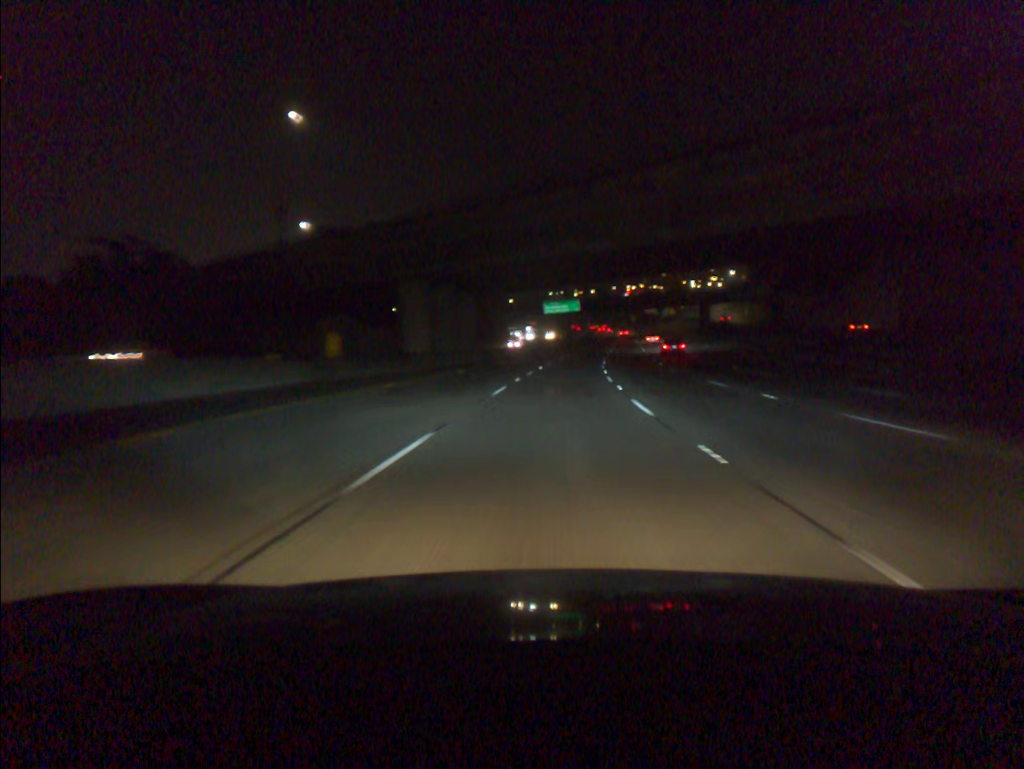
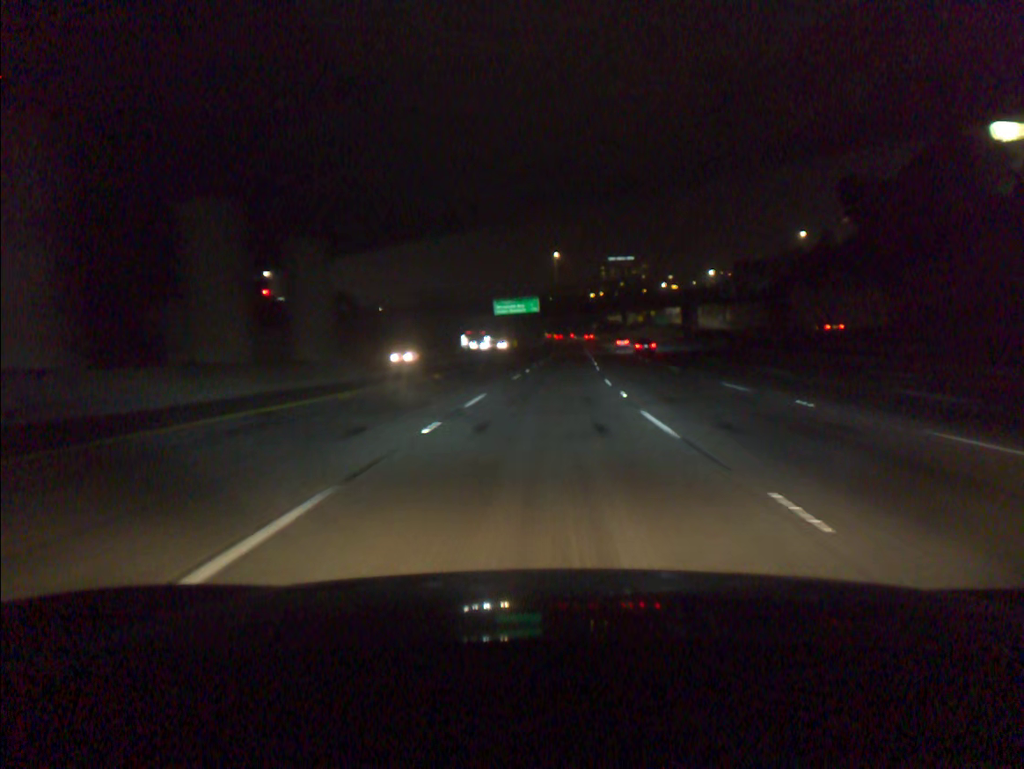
(+1.0, +33.5) m; +3°
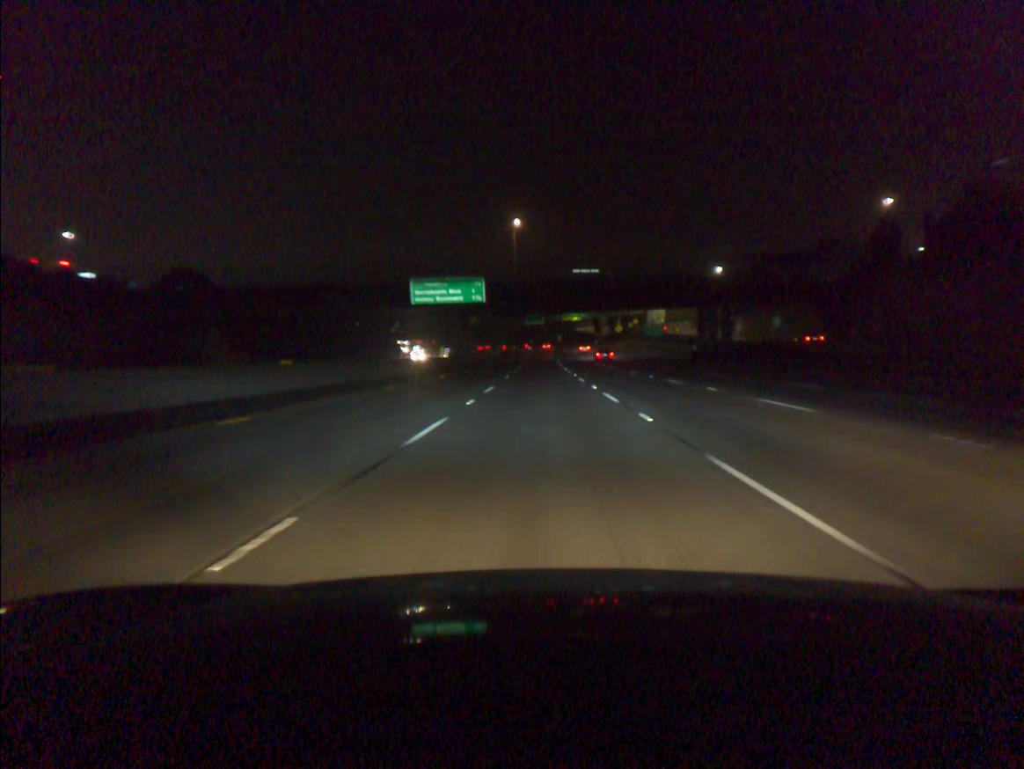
(+1.5, +50.1) m; +3°
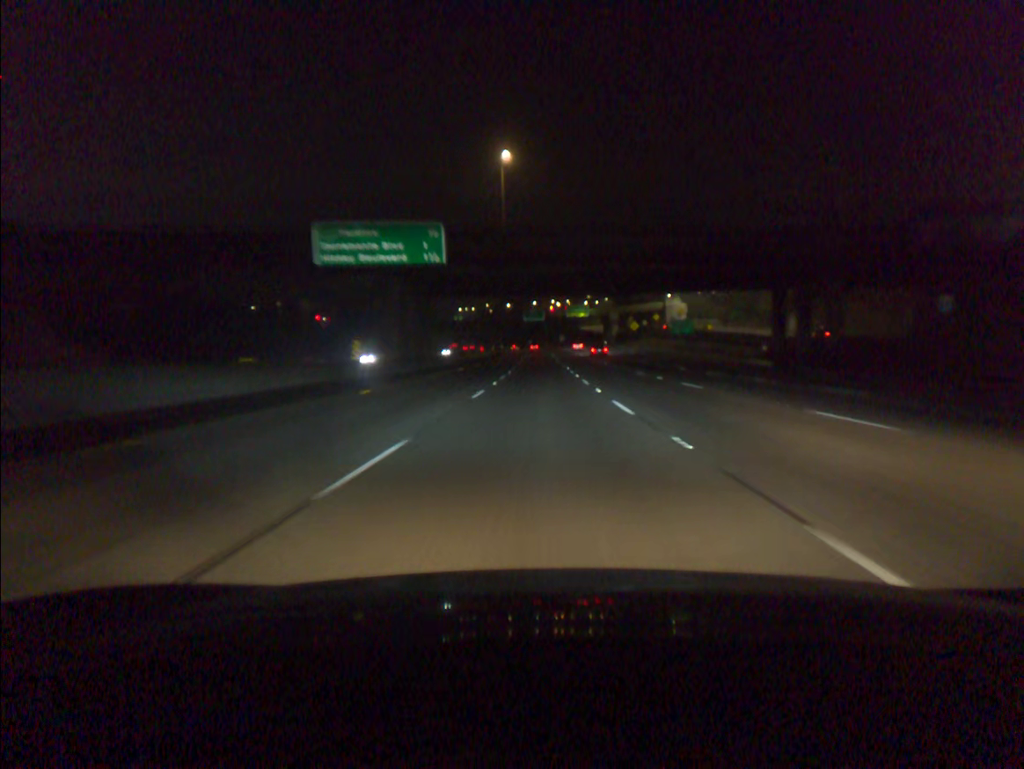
(0.0, +33.2) m; 0°
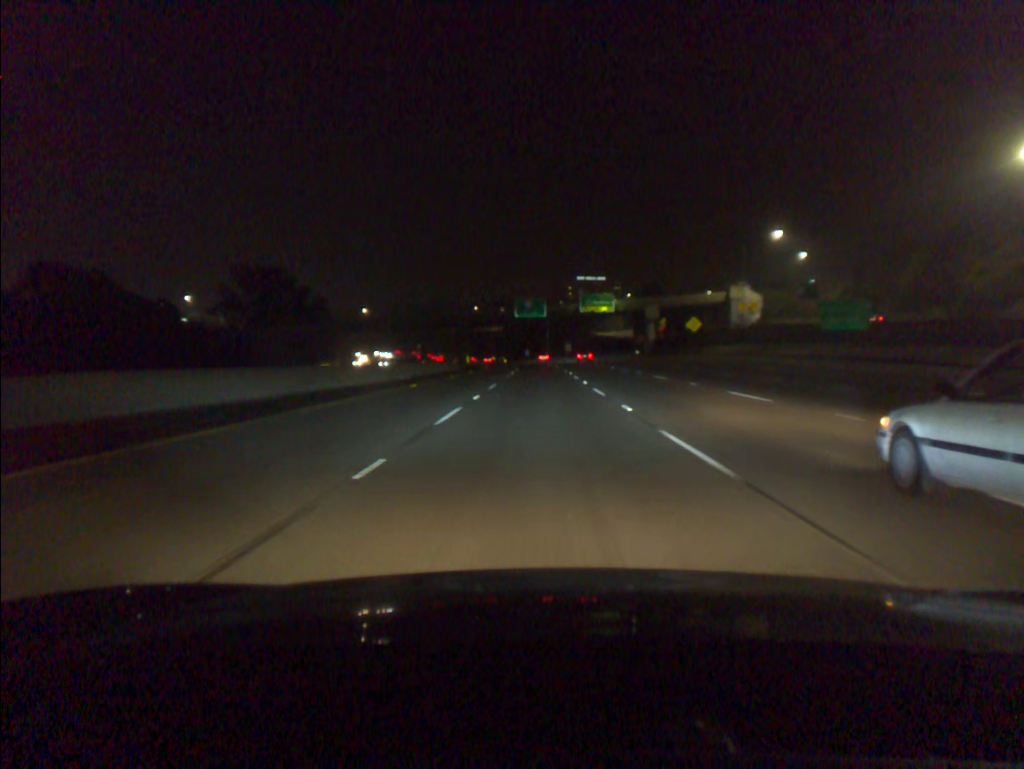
(-0.1, +66.3) m; 0°
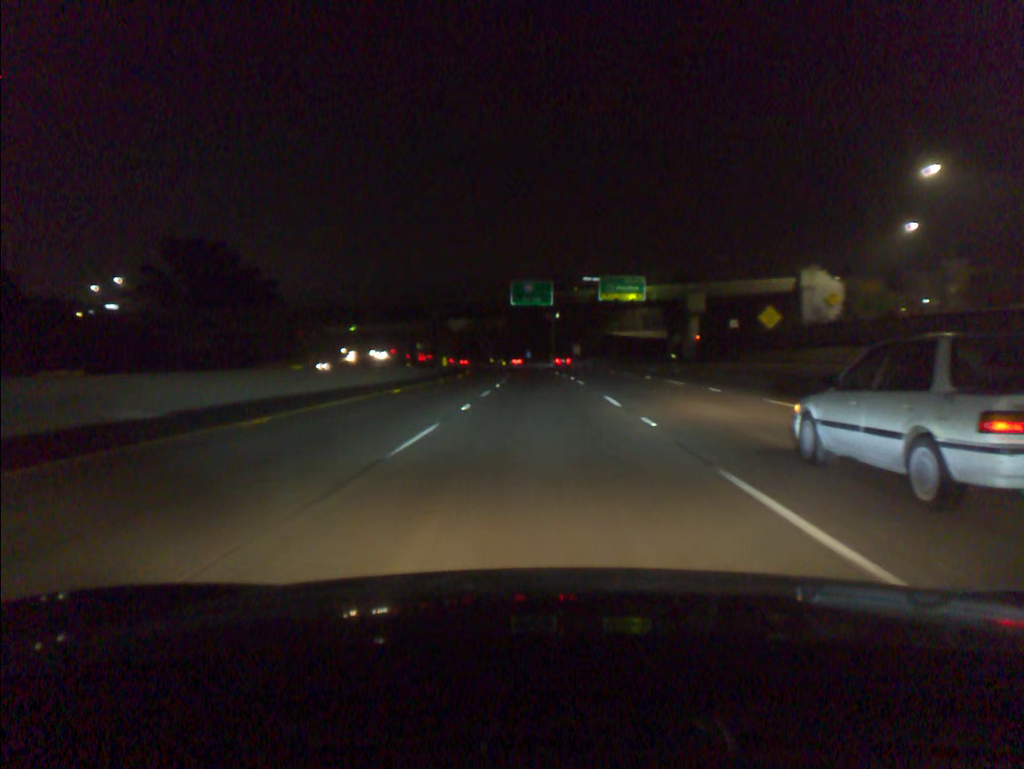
(-0.1, +33.3) m; 0°
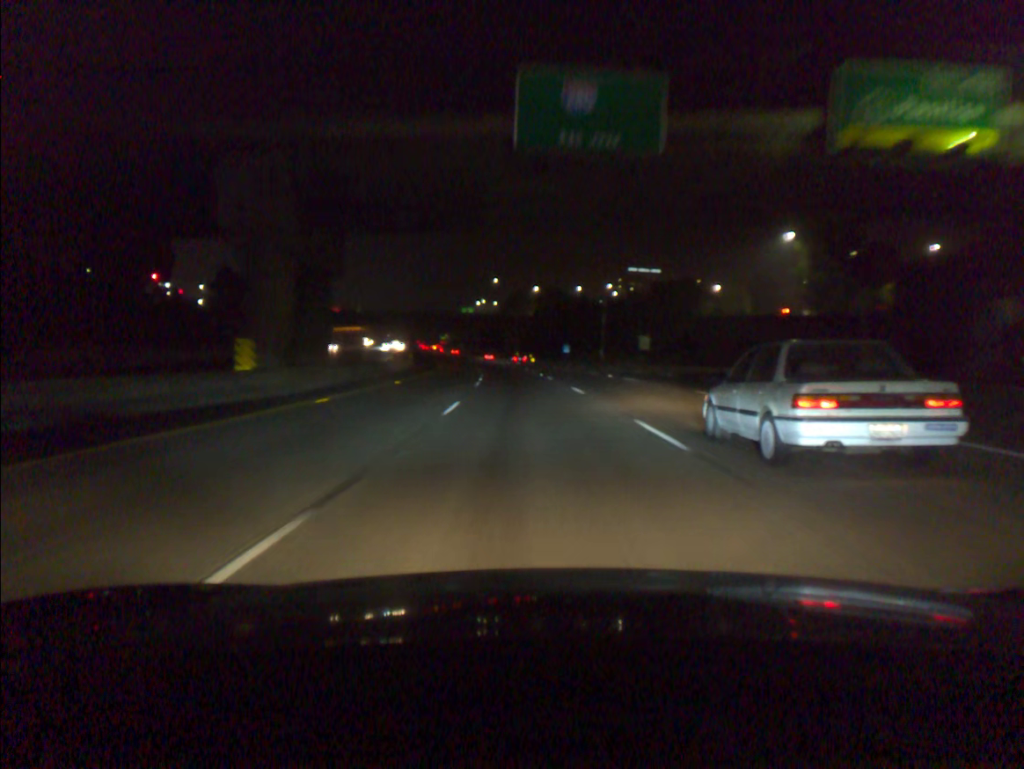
(-1.2, +66.8) m; -3°
